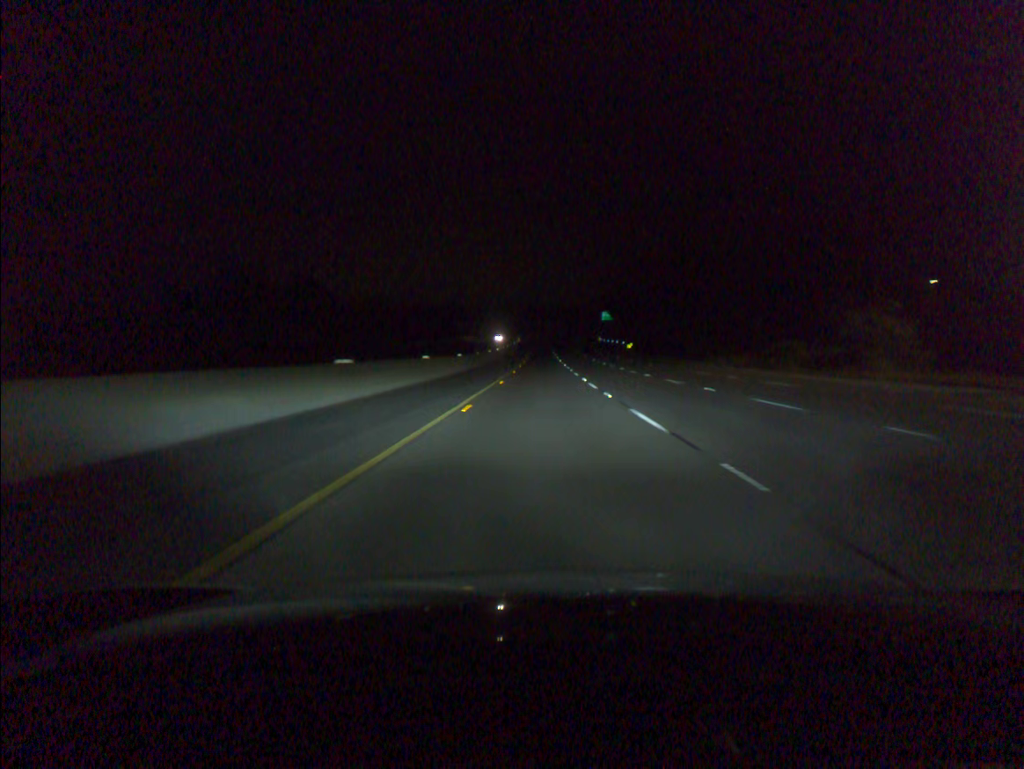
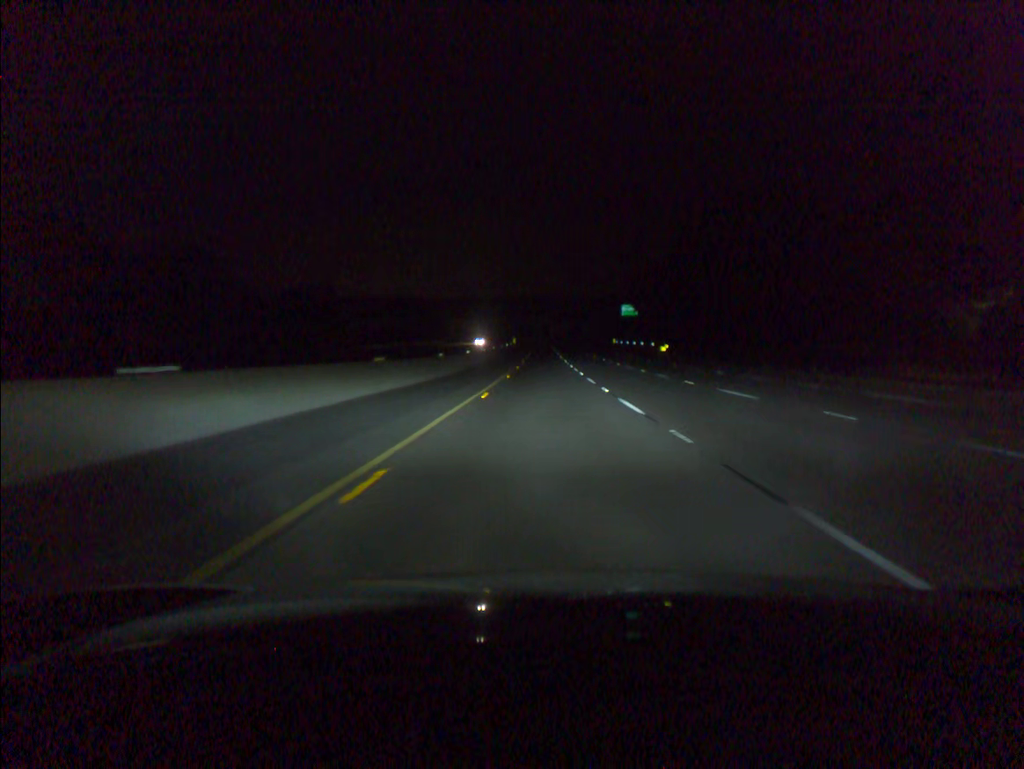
(-0.1, +39.3) m; 0°
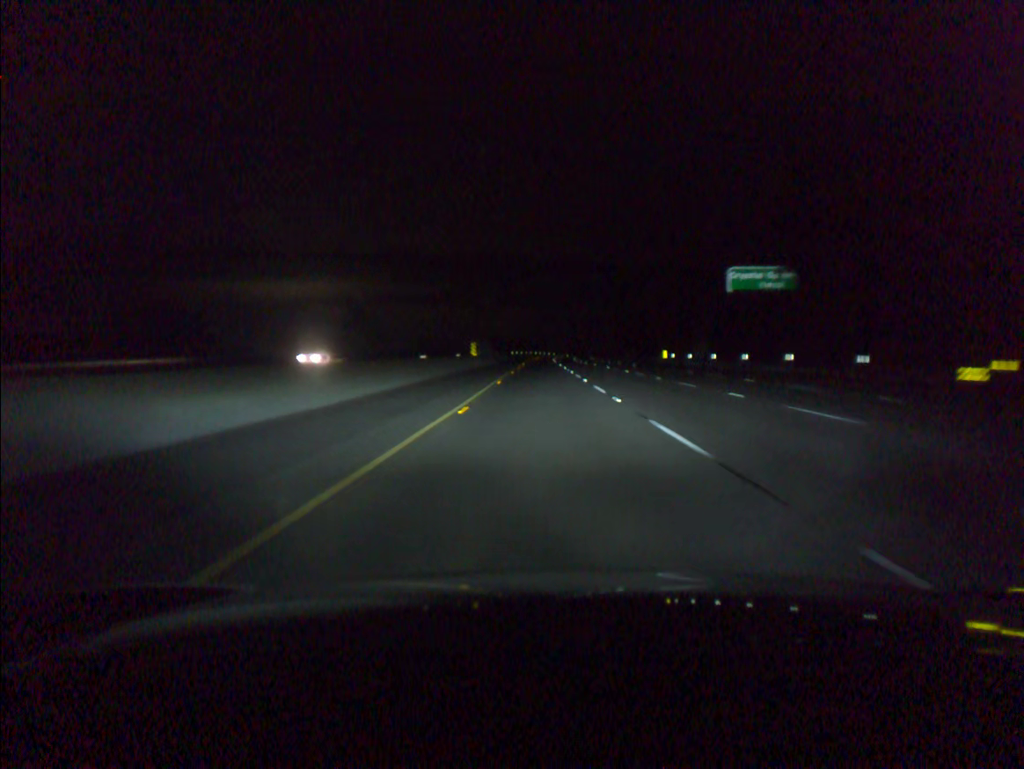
(+0.1, +78.2) m; 0°
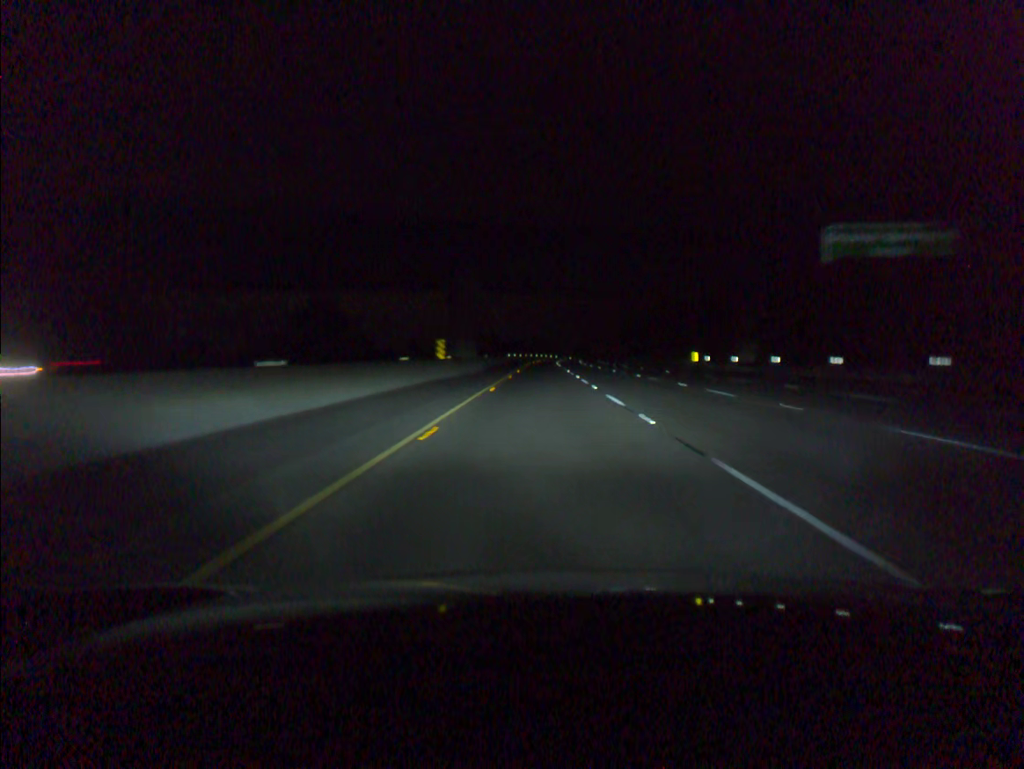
(0.0, +19.4) m; 0°
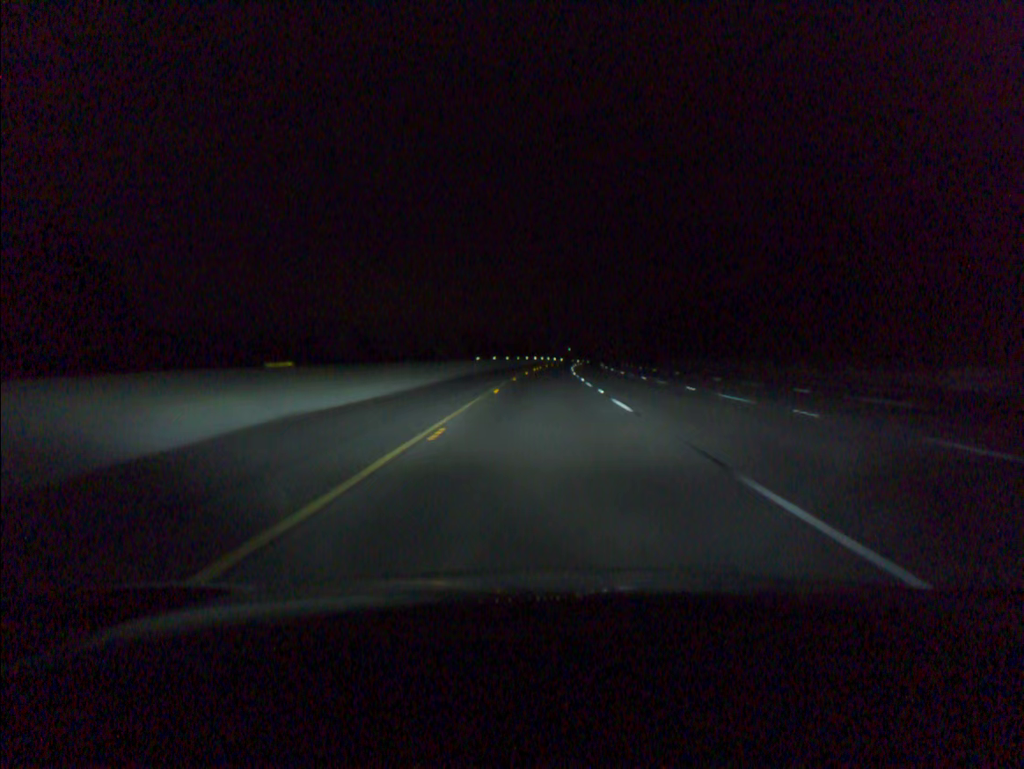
(0.0, +58.1) m; 0°
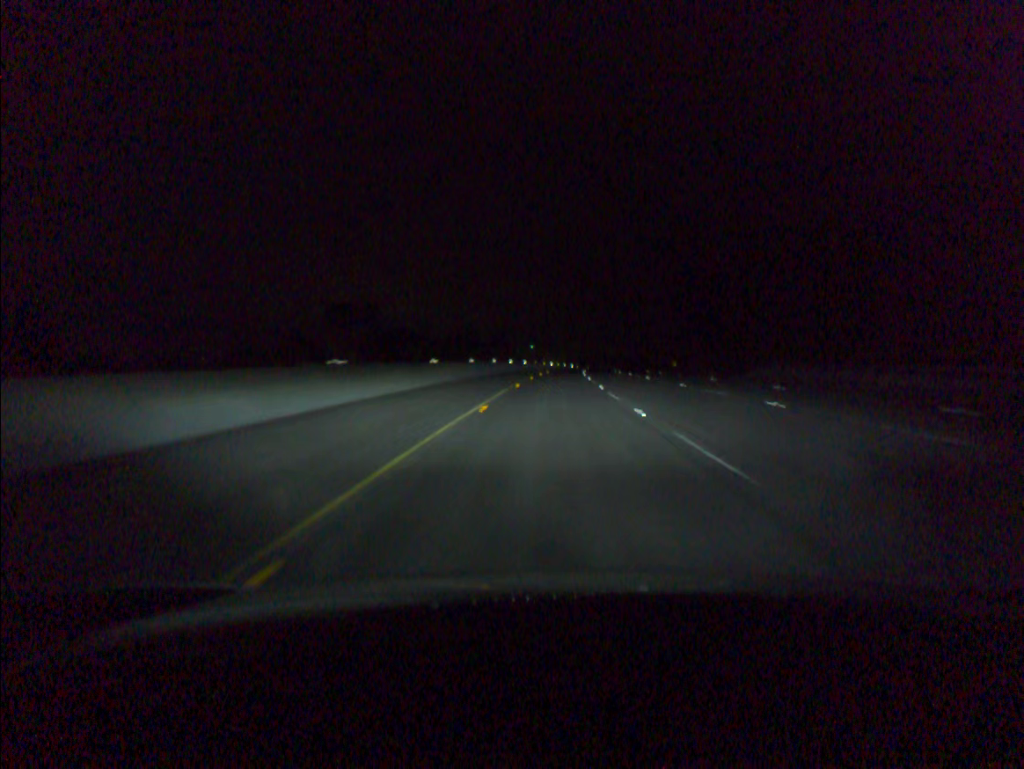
(+1.8, +97.0) m; +3°
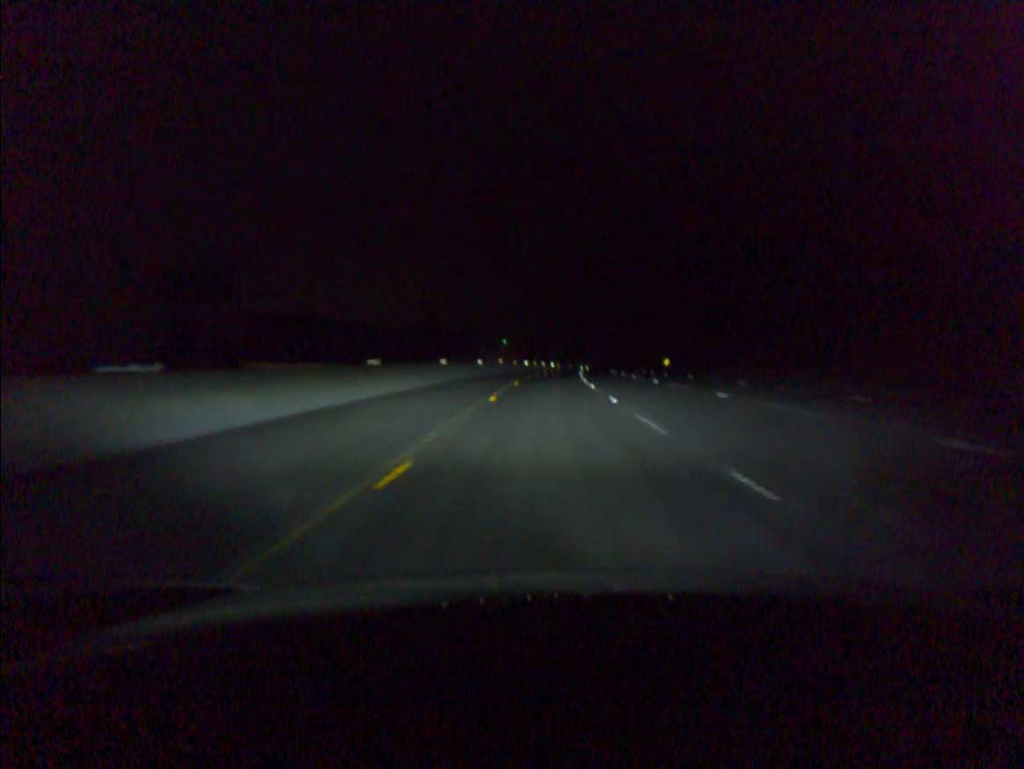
(+0.6, +38.9) m; +2°
